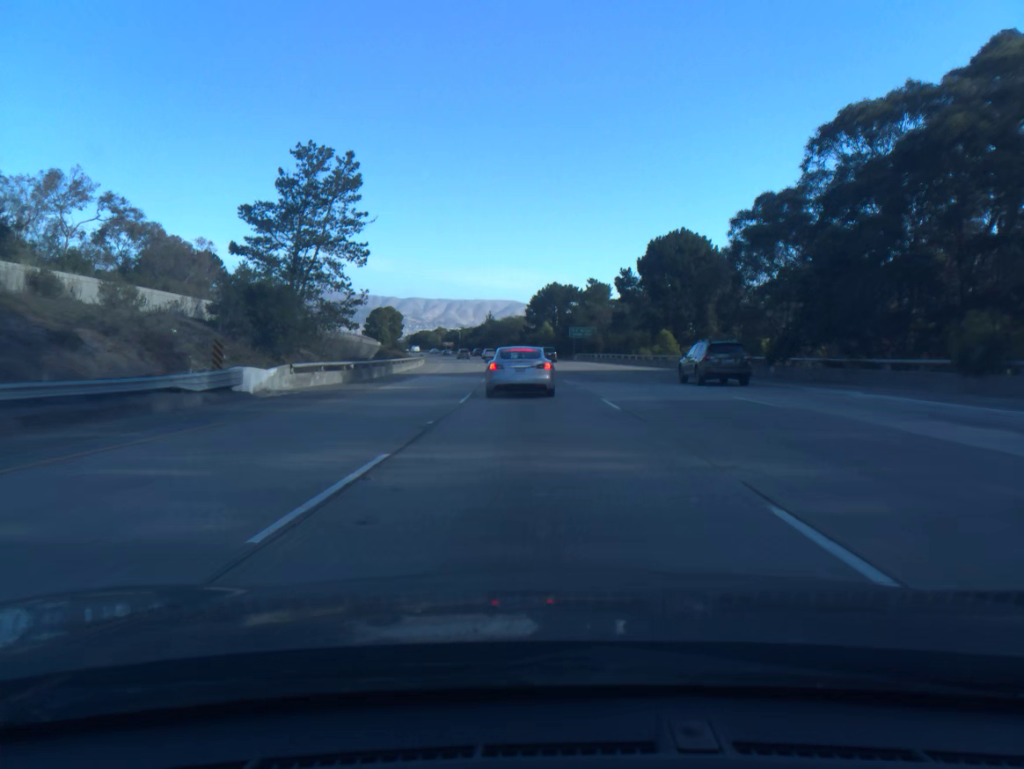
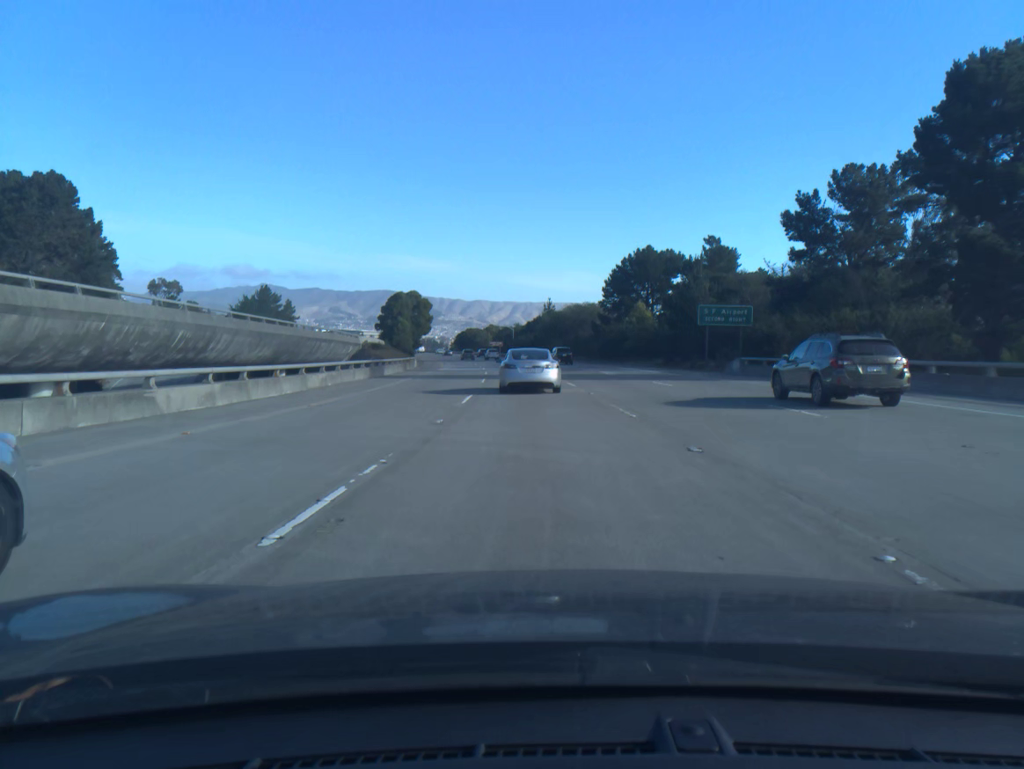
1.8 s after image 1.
(-2.5, +60.0) m; -5°
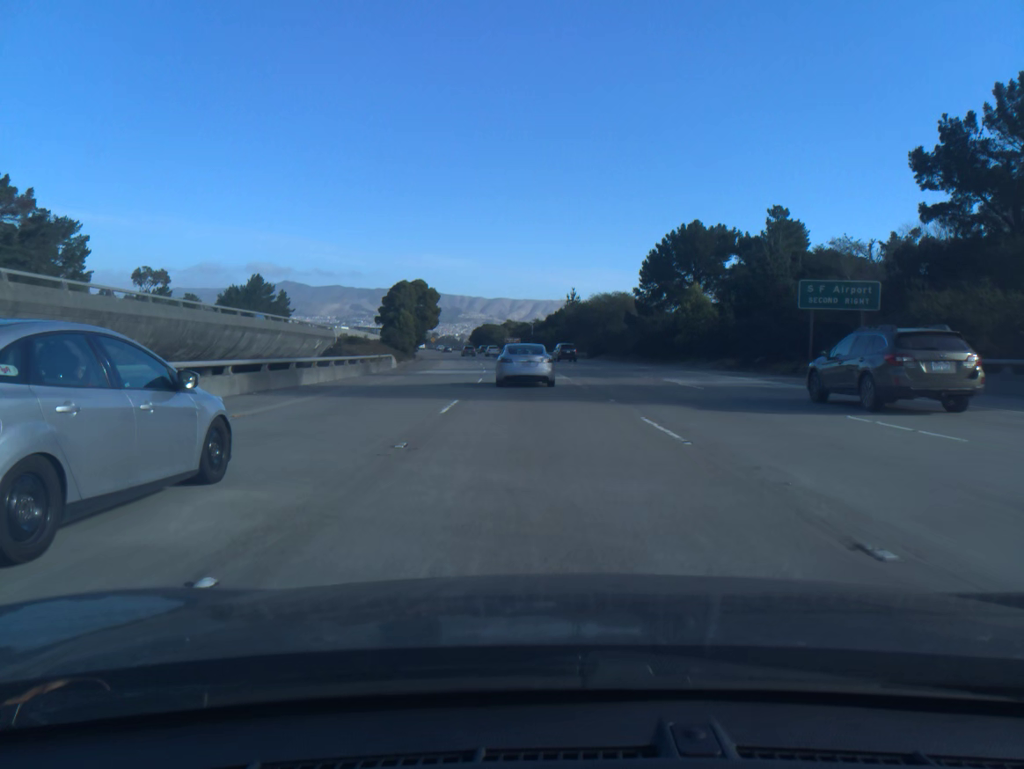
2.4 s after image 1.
(-0.3, +19.5) m; -2°
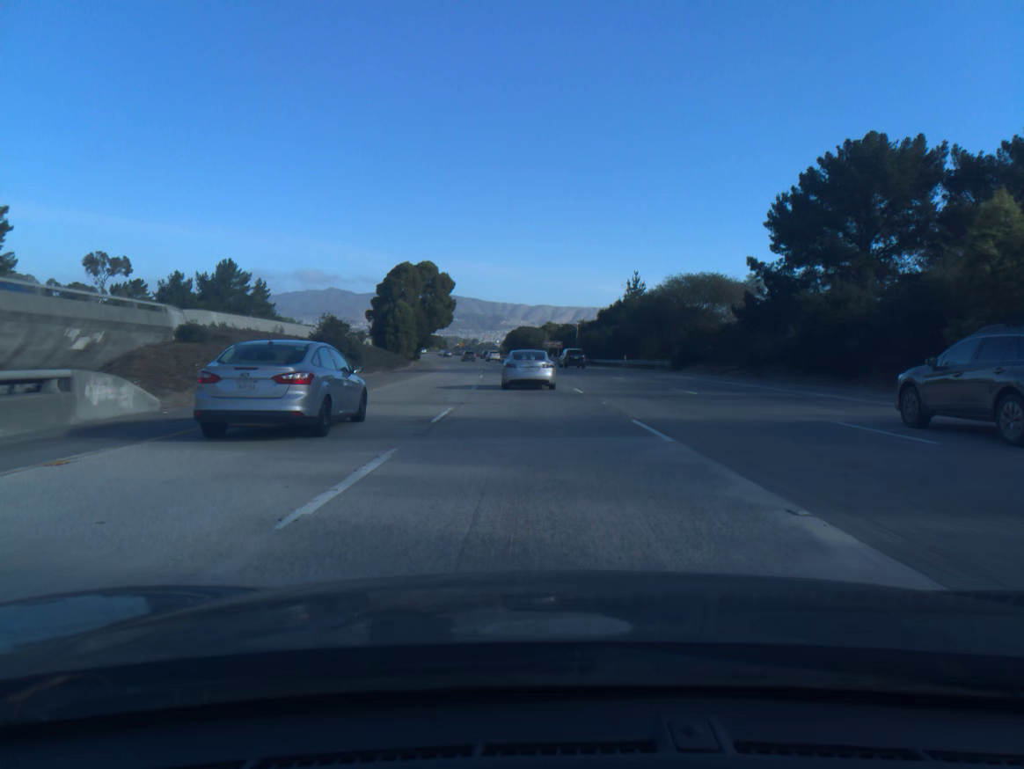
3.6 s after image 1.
(-0.9, +38.1) m; -3°
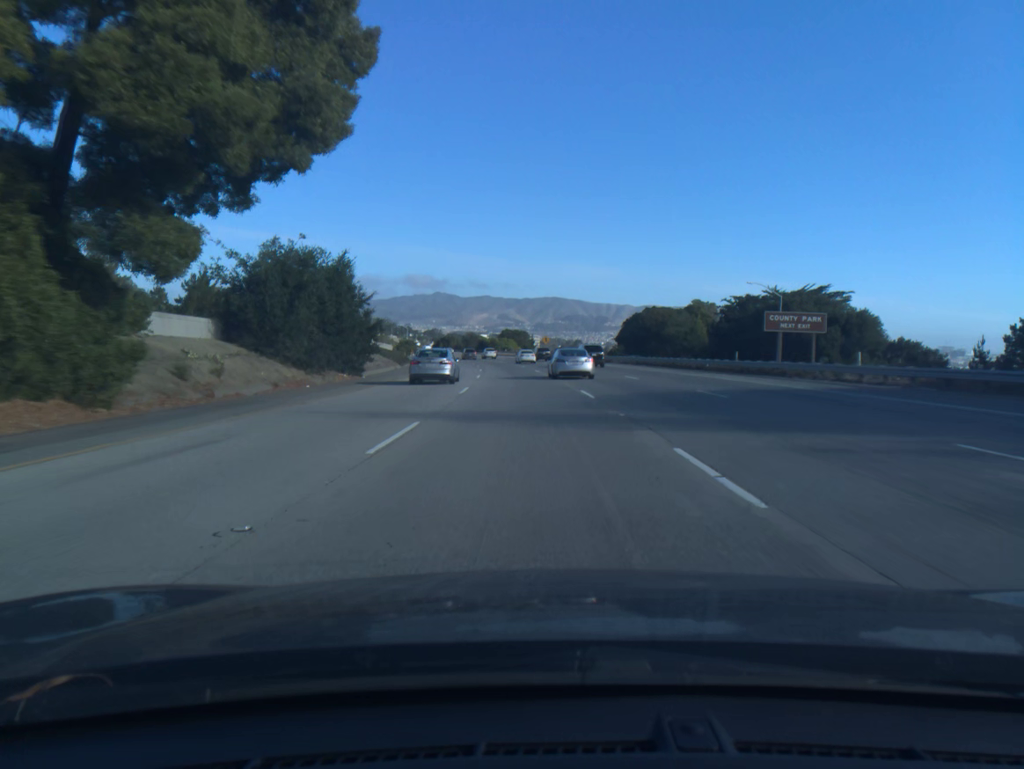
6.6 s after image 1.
(-5.7, +92.1) m; -7°
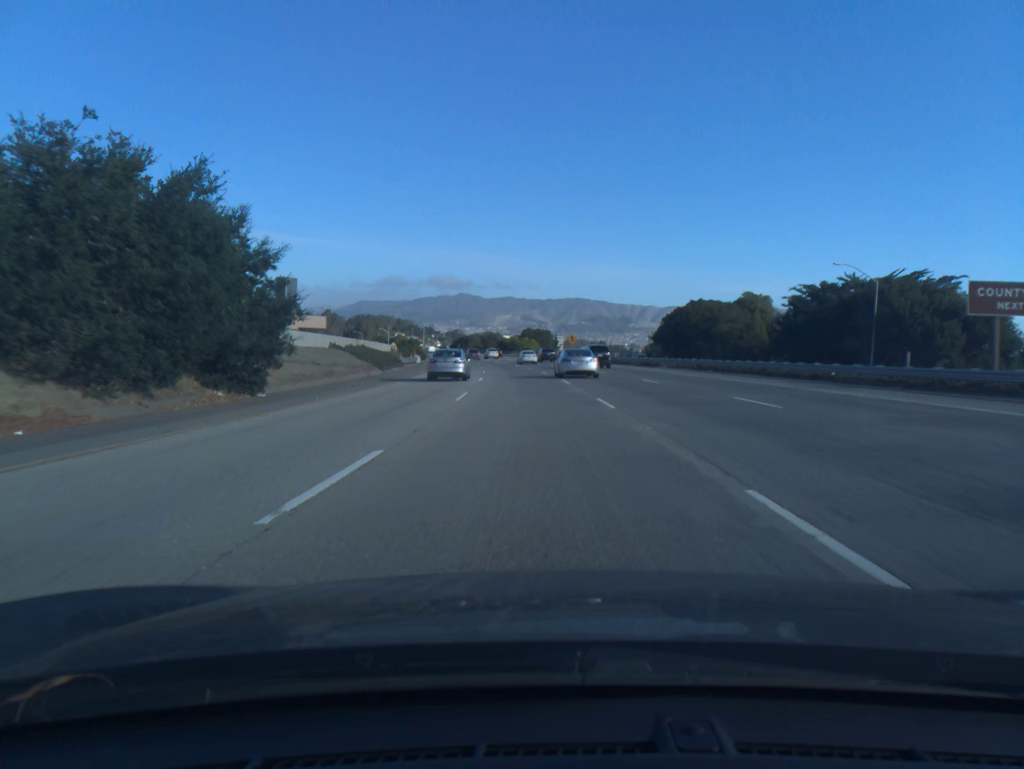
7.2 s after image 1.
(-0.3, +18.3) m; -2°
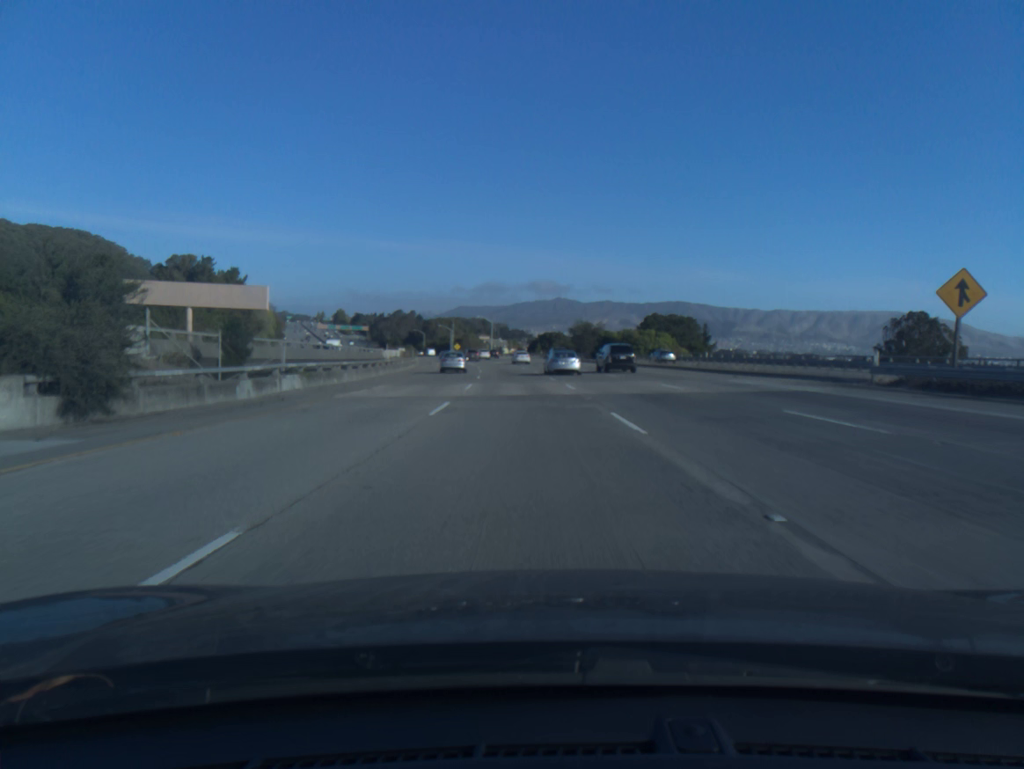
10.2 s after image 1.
(-5.5, +91.8) m; -7°
